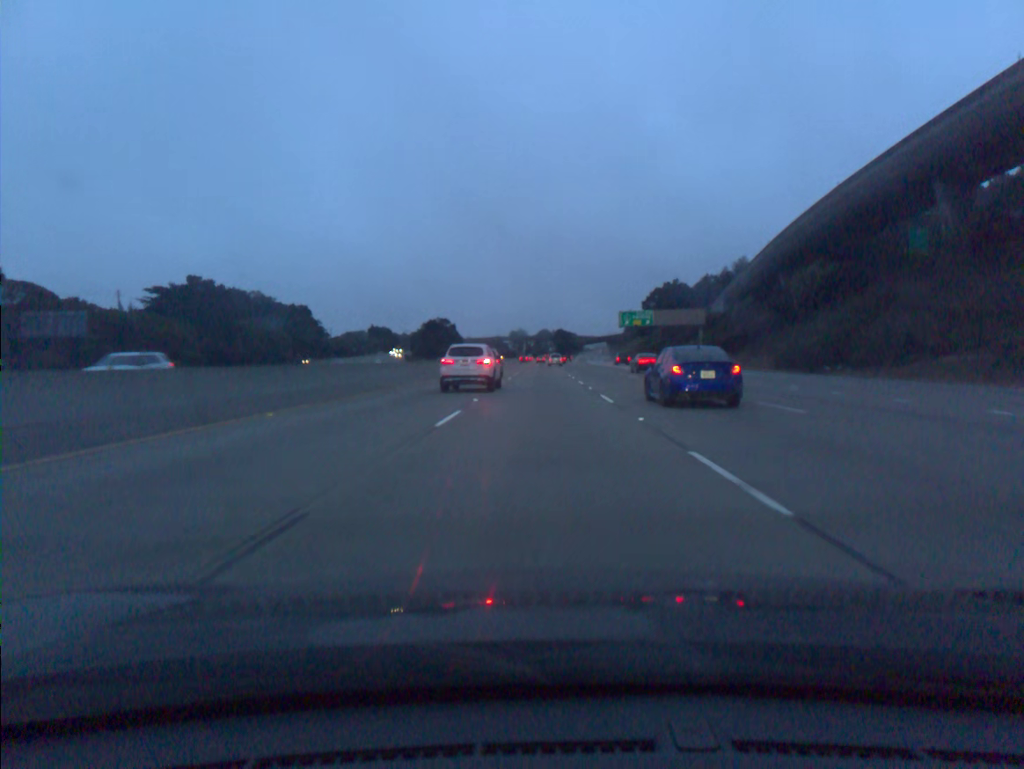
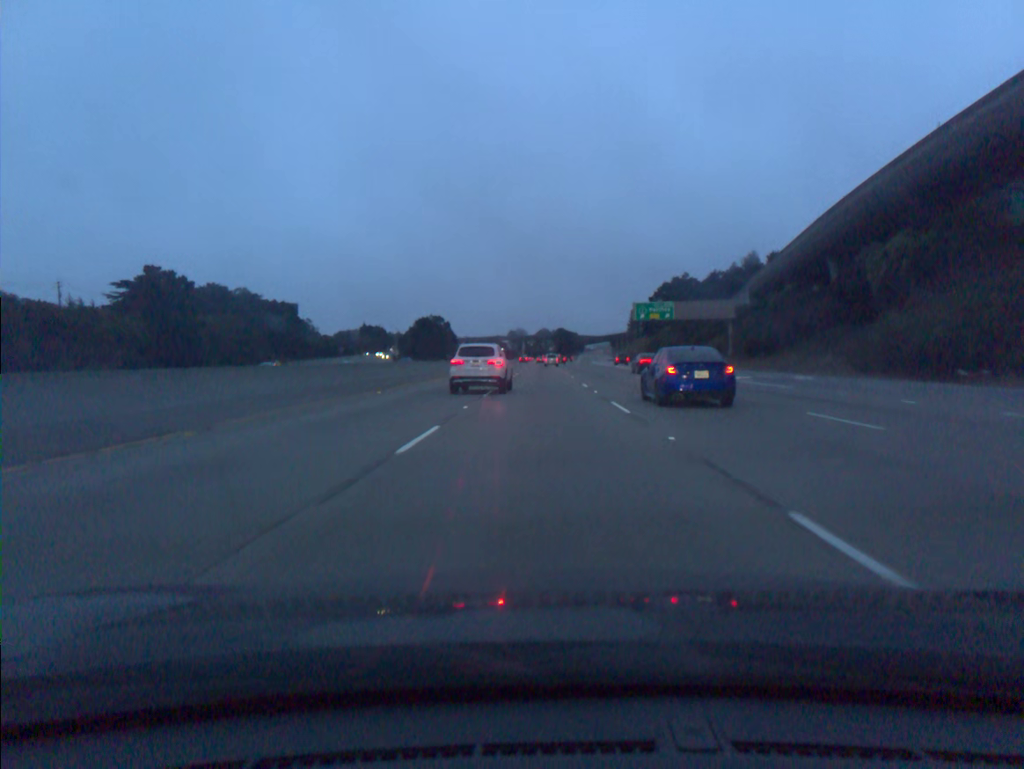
(0.0, +18.3) m; 0°
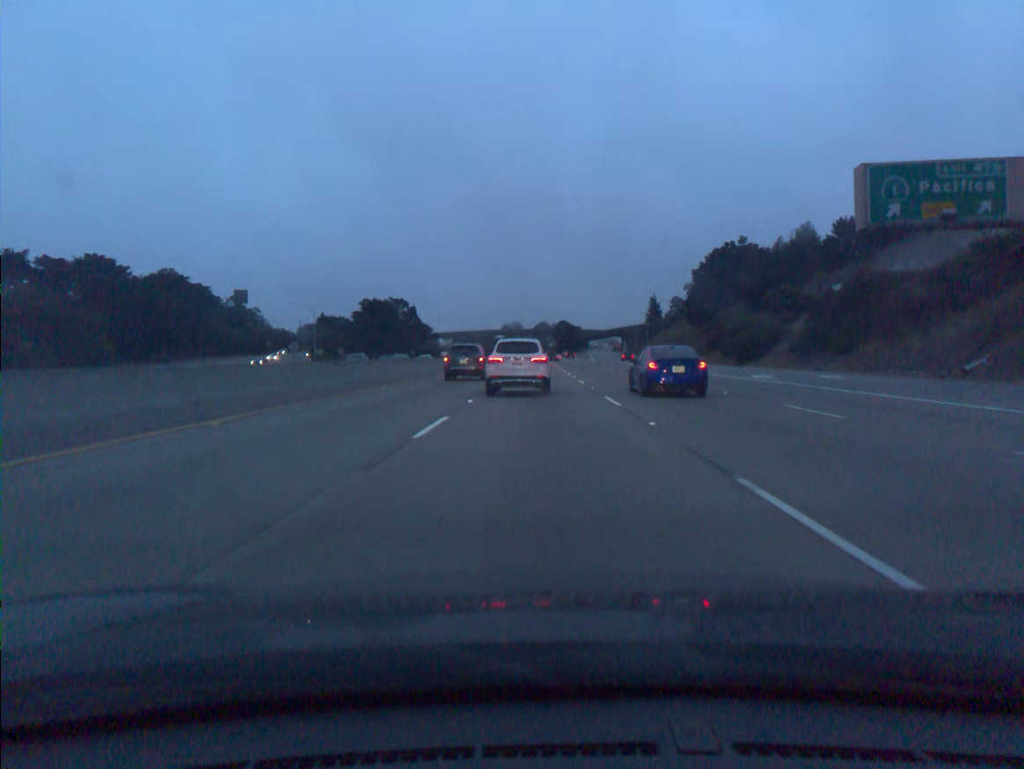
(0.0, +71.7) m; 0°
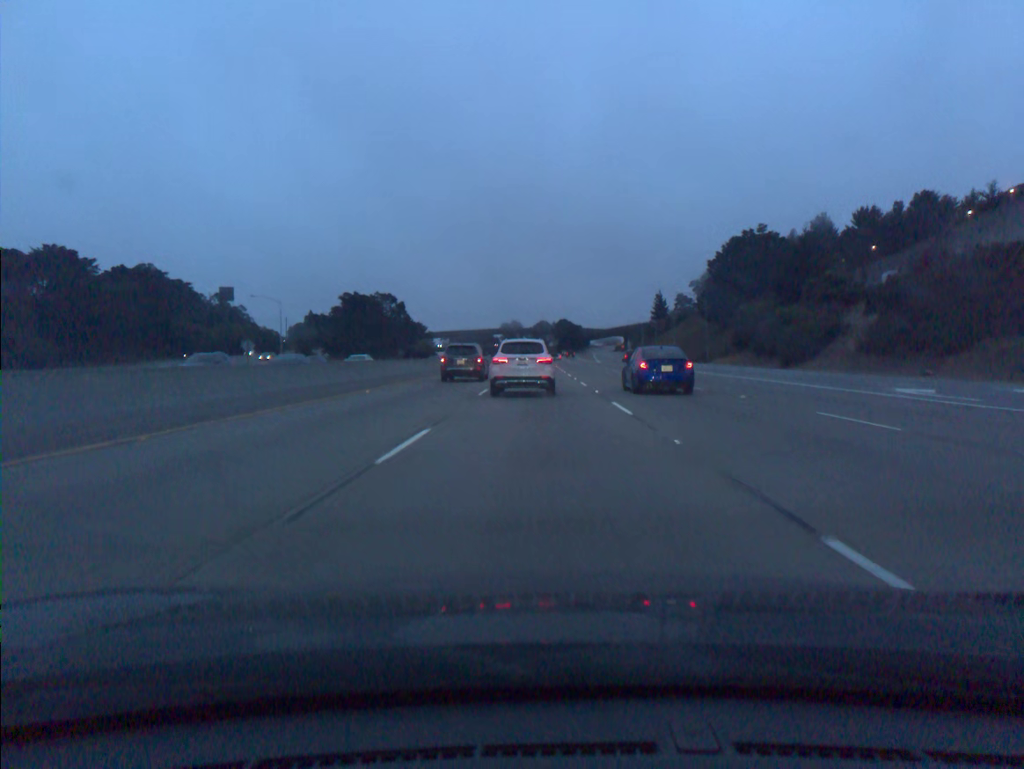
(0.0, +17.0) m; 0°
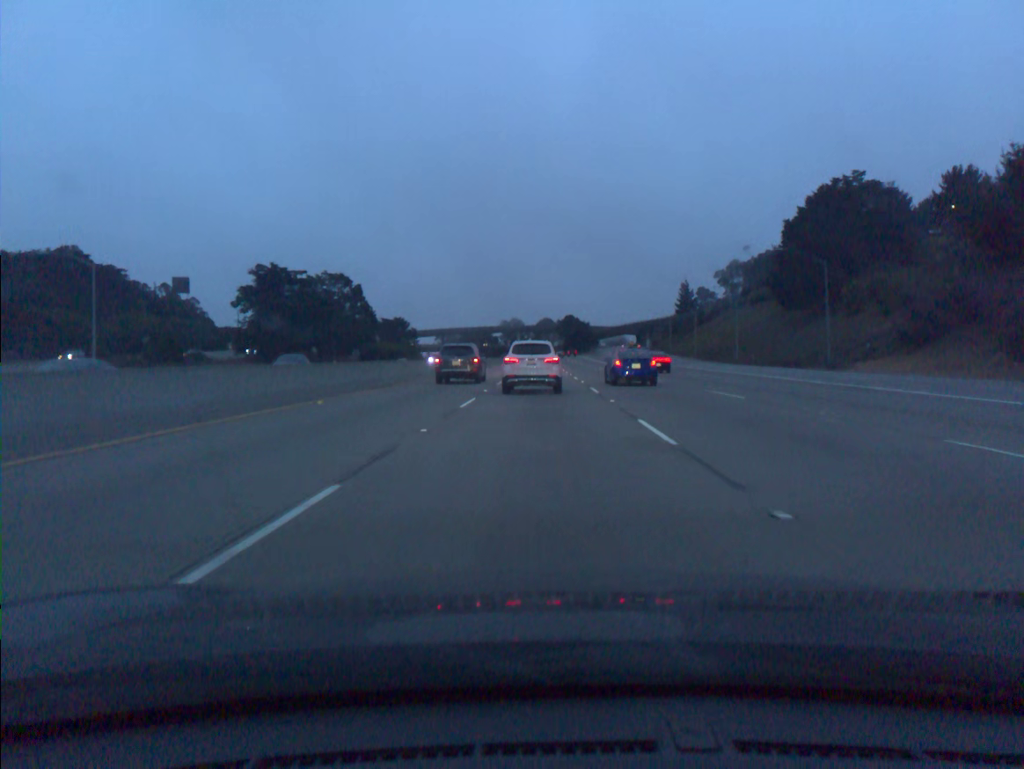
(0.0, +49.3) m; 0°
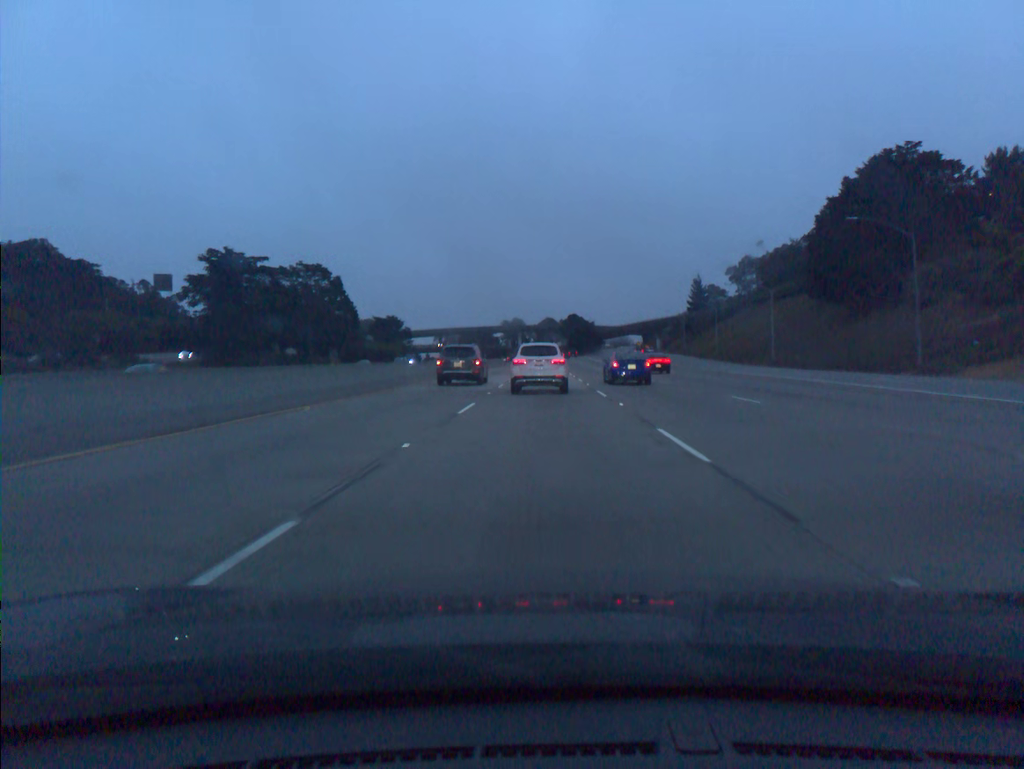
(0.0, +16.0) m; 0°
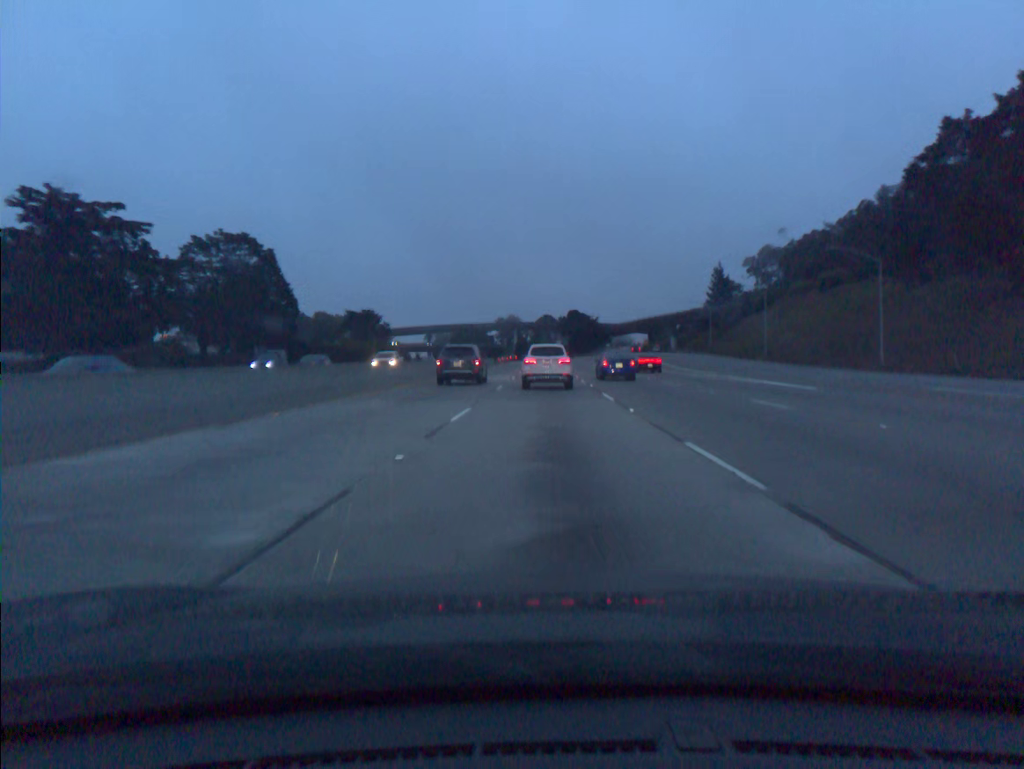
(0.0, +31.4) m; 0°
